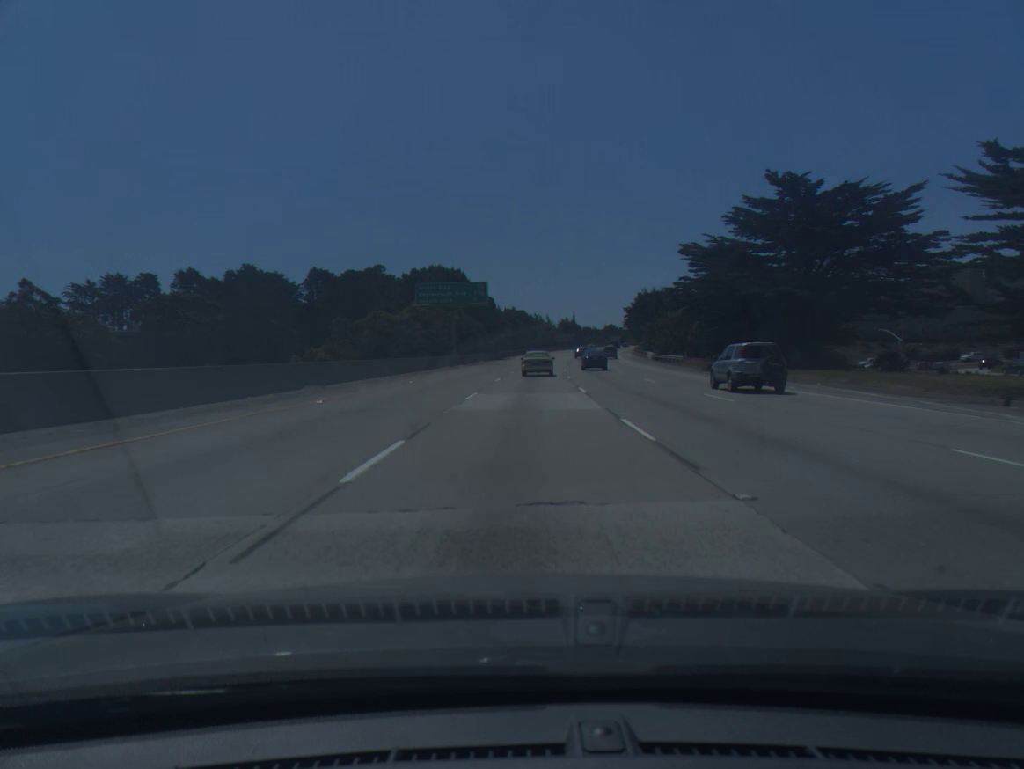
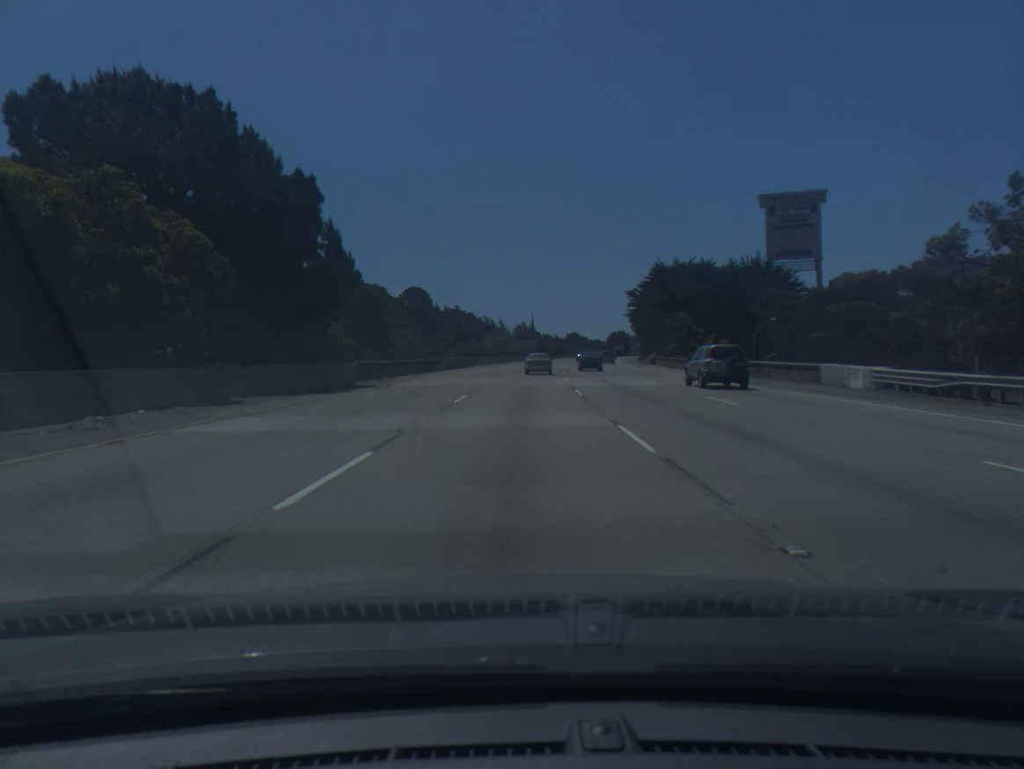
(+2.7, +74.4) m; +4°
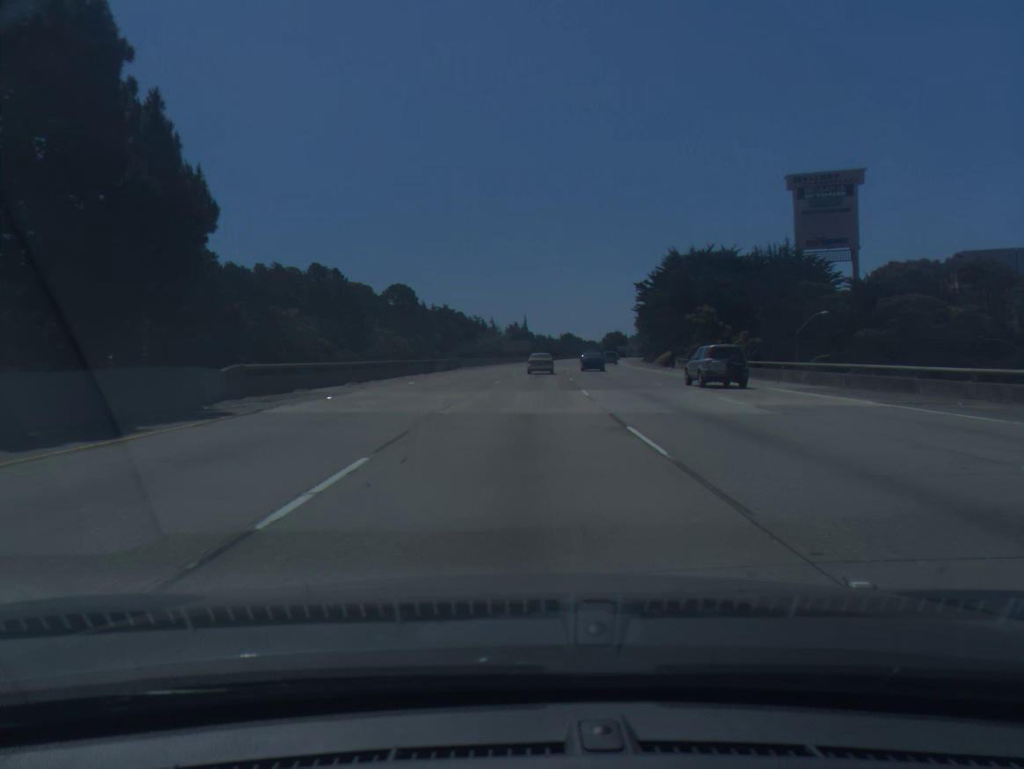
(+0.1, +15.1) m; +1°
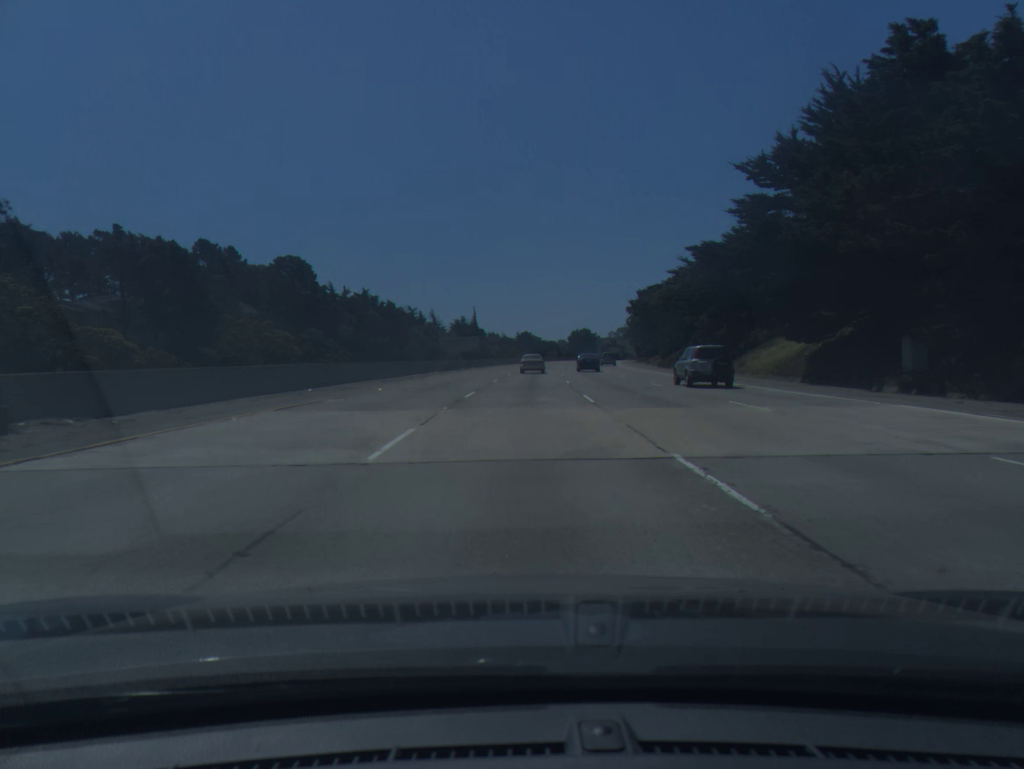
(+1.8, +61.0) m; +3°
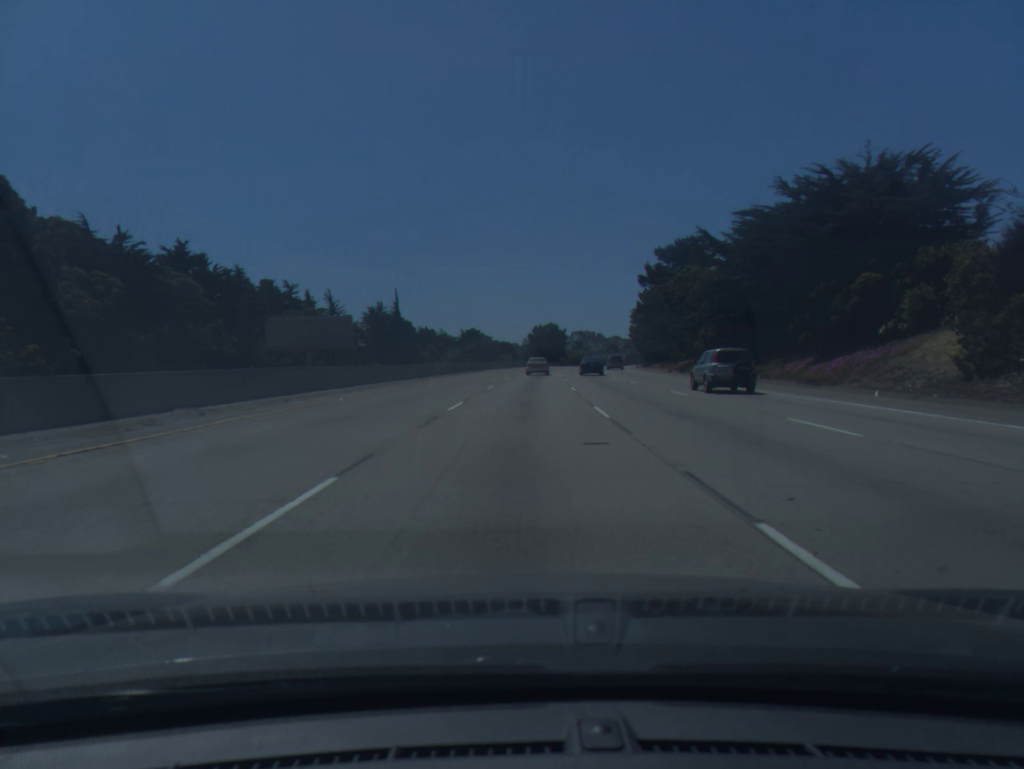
(+2.6, +78.1) m; +4°
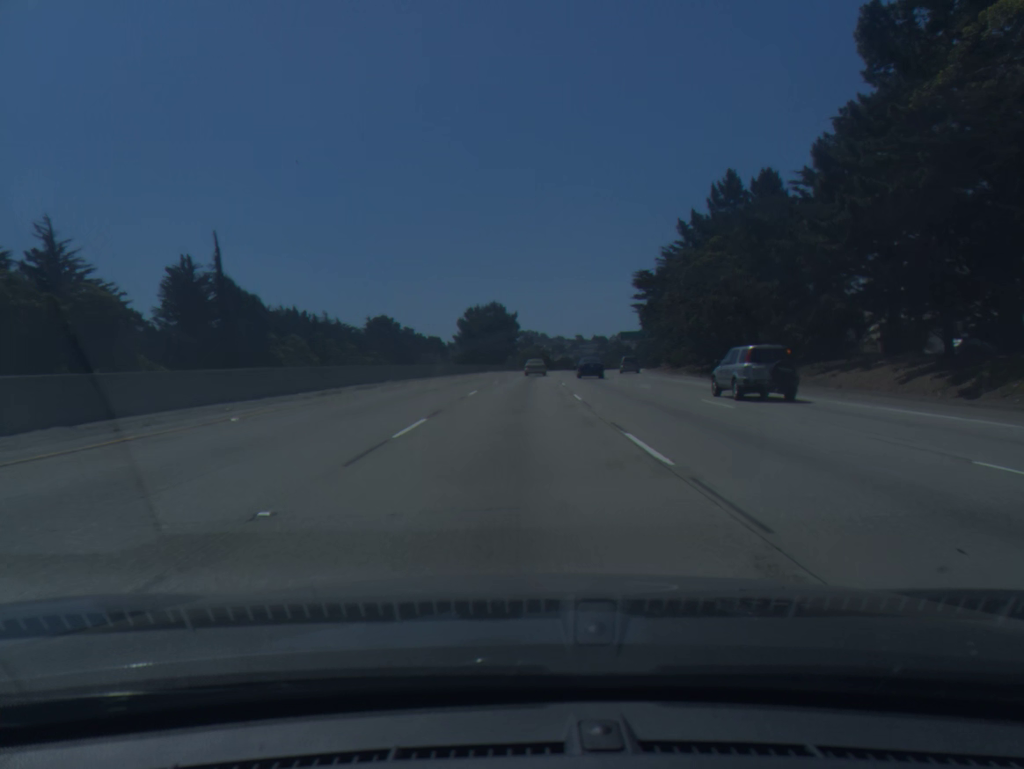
(+3.1, +80.4) m; +4°
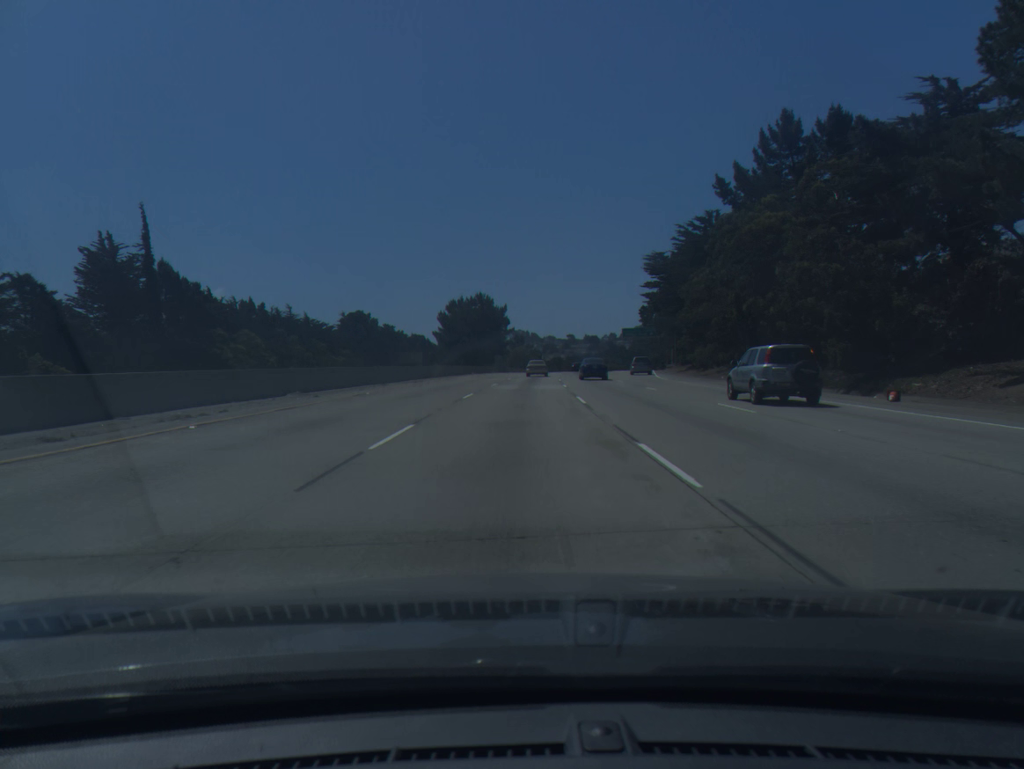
(+0.1, +16.4) m; +1°
